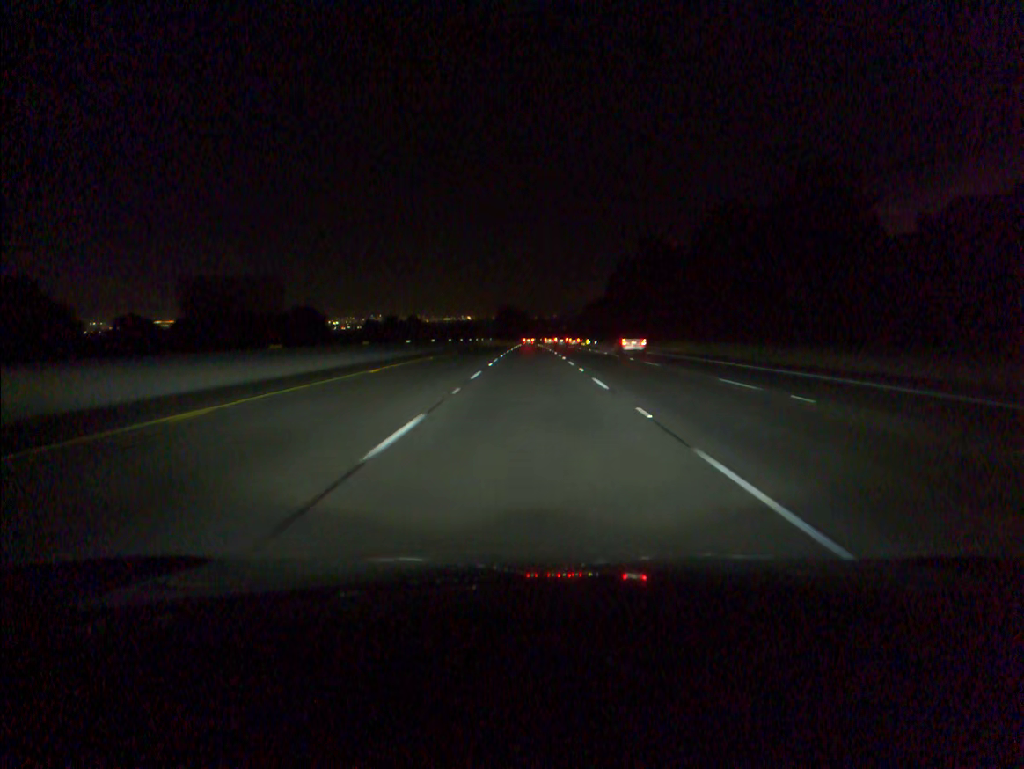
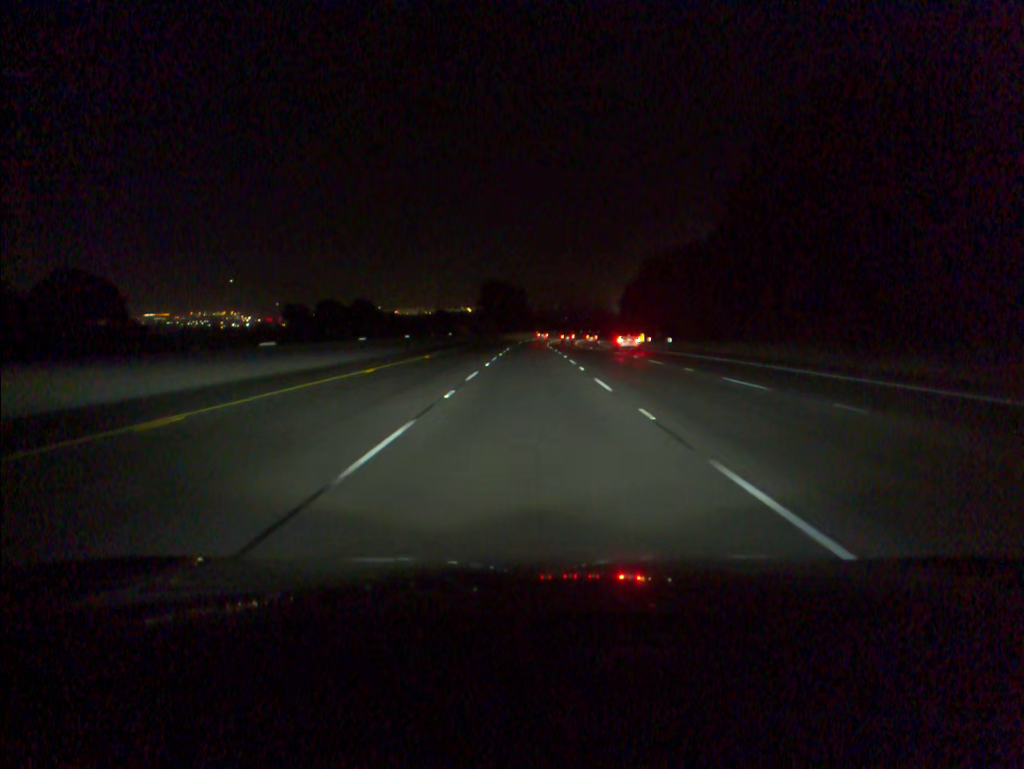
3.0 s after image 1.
(0.0, +88.6) m; 0°
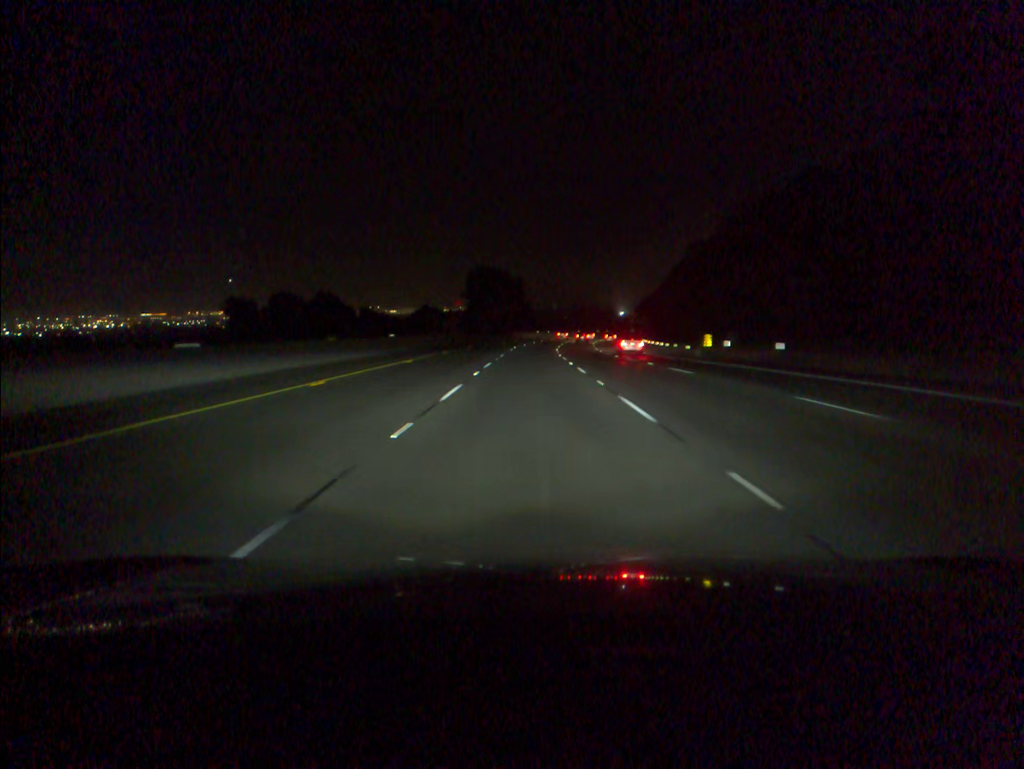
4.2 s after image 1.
(0.0, +35.4) m; 0°
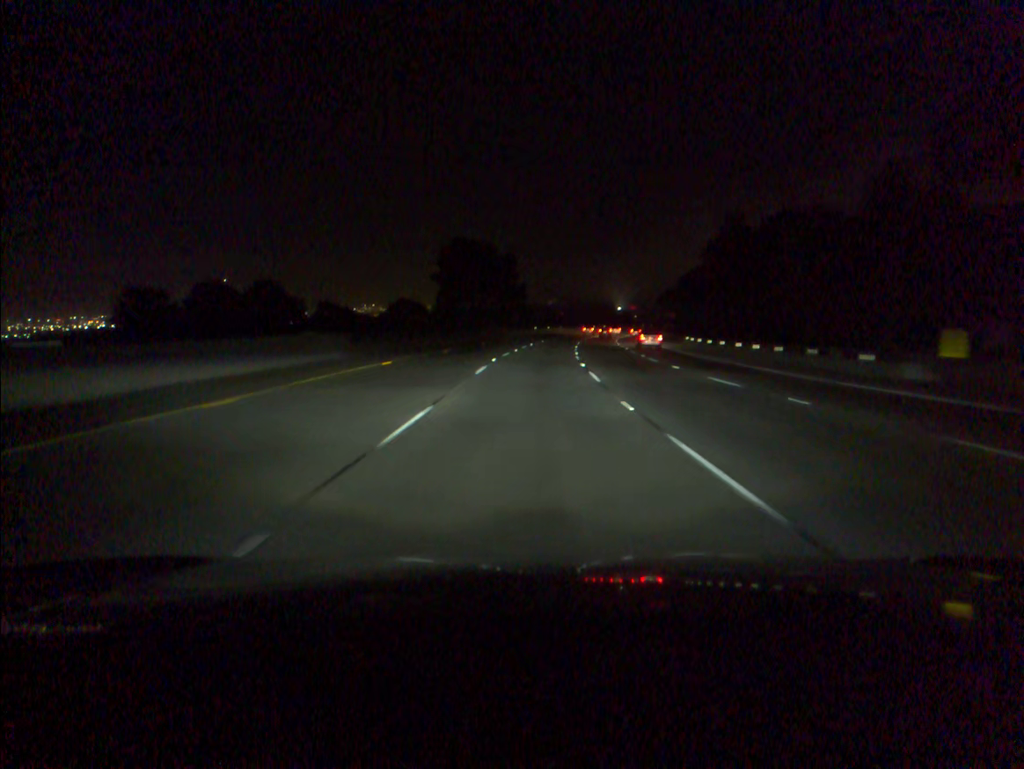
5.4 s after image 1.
(+0.1, +35.4) m; 0°
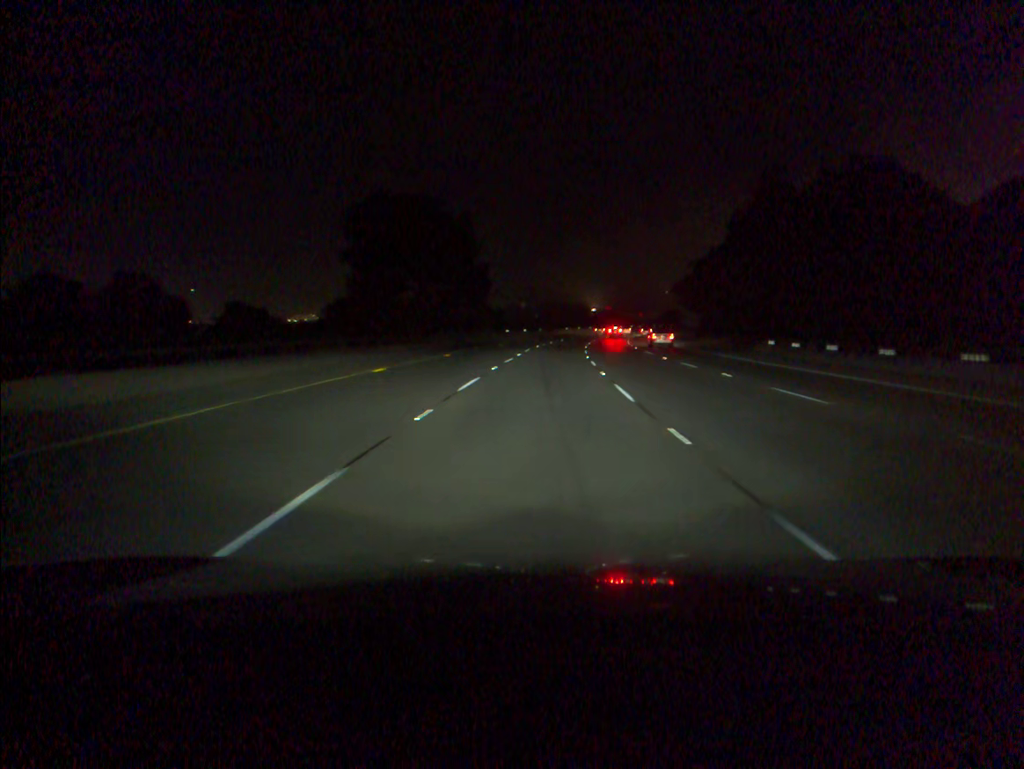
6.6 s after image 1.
(+0.4, +35.4) m; +2°
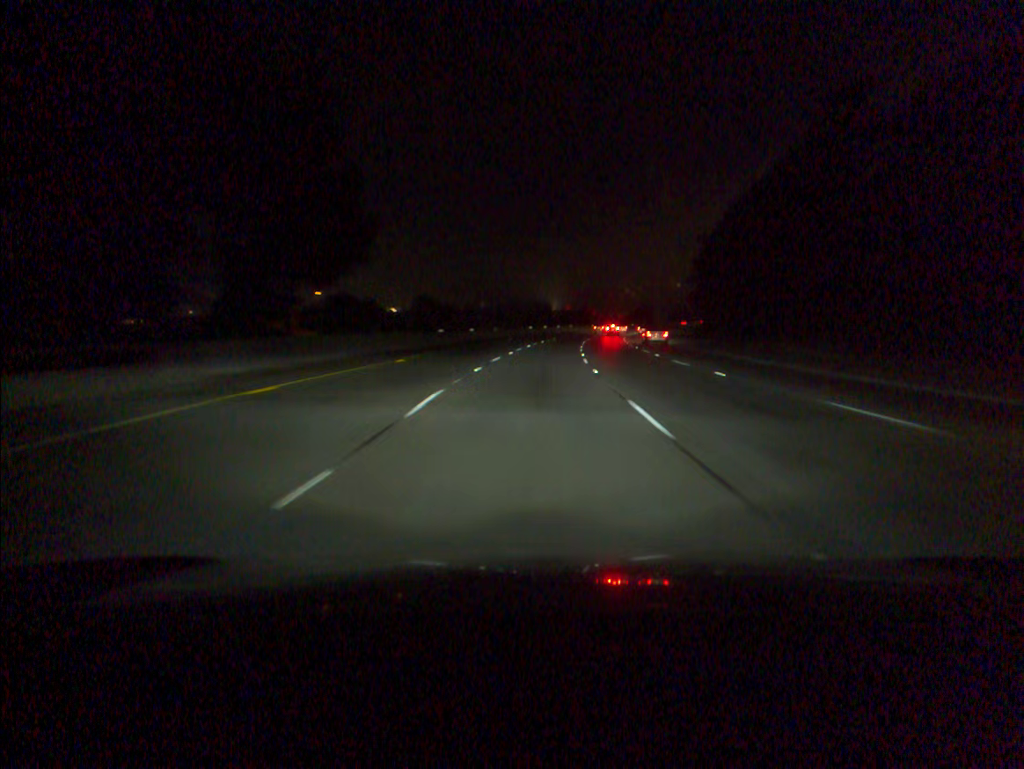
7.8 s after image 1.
(+1.0, +35.3) m; +3°
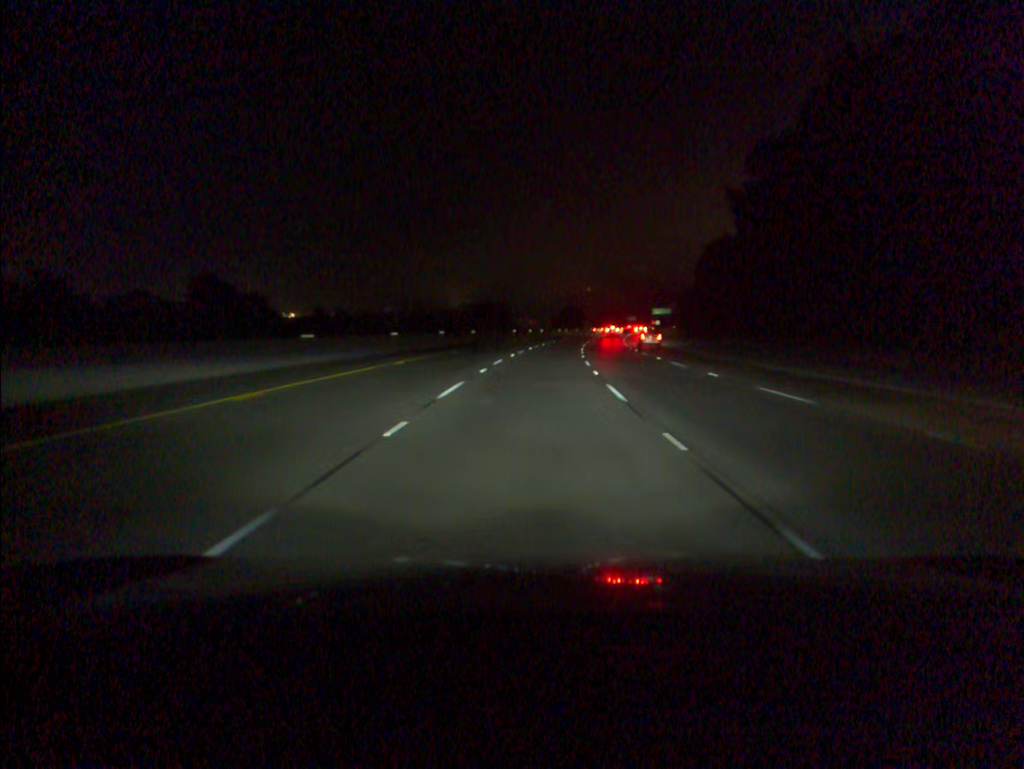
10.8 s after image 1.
(+5.0, +87.5) m; +7°
